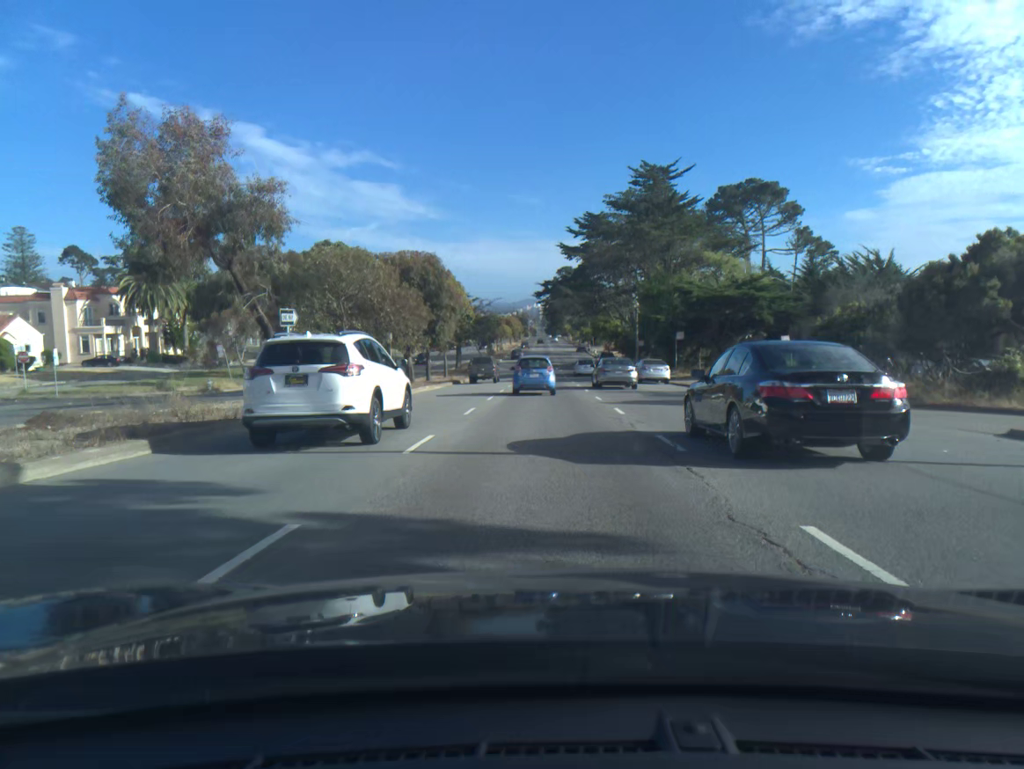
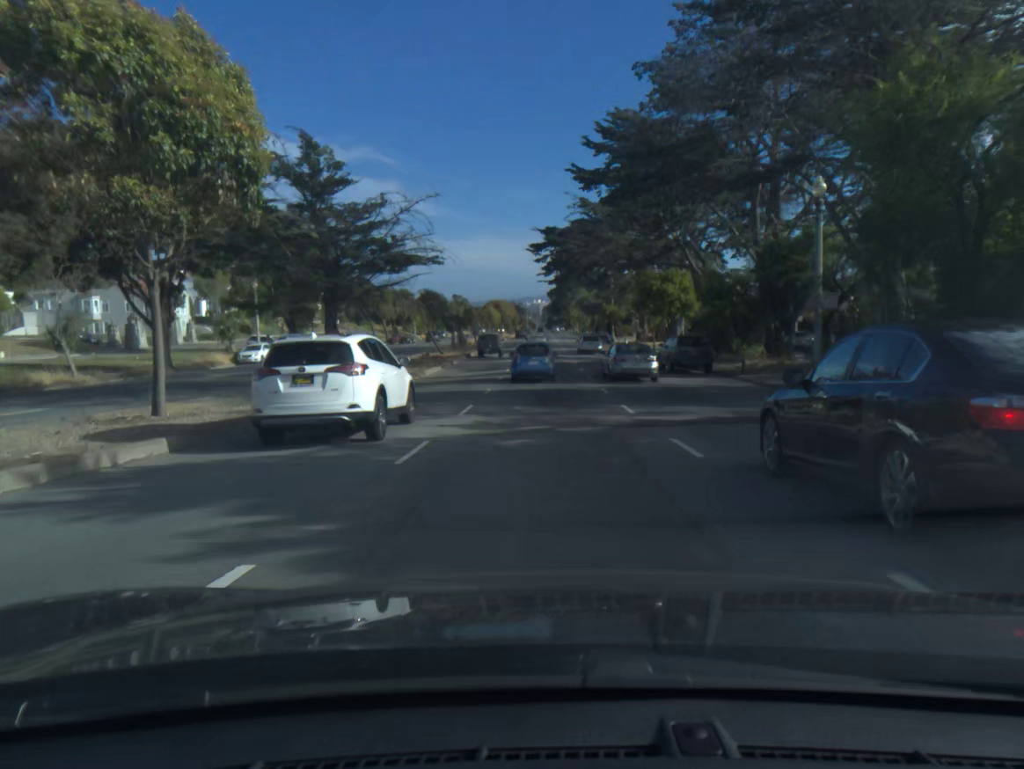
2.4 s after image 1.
(0.0, +45.6) m; 0°
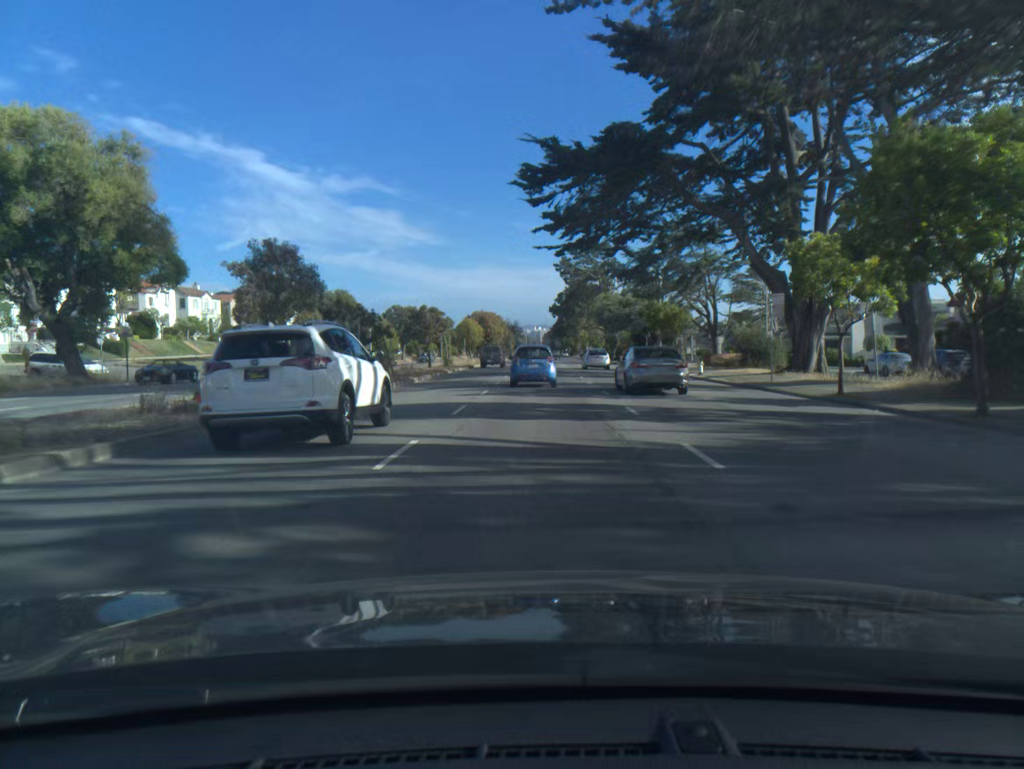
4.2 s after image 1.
(-0.1, +36.4) m; 0°
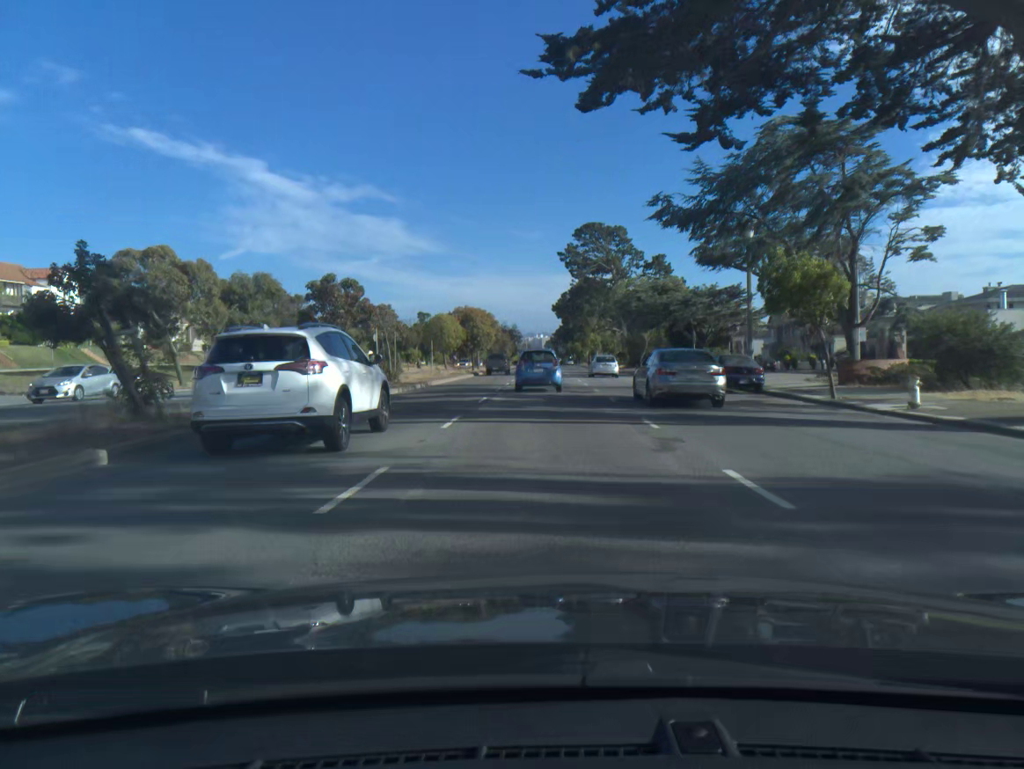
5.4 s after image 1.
(0.0, +24.2) m; 0°
